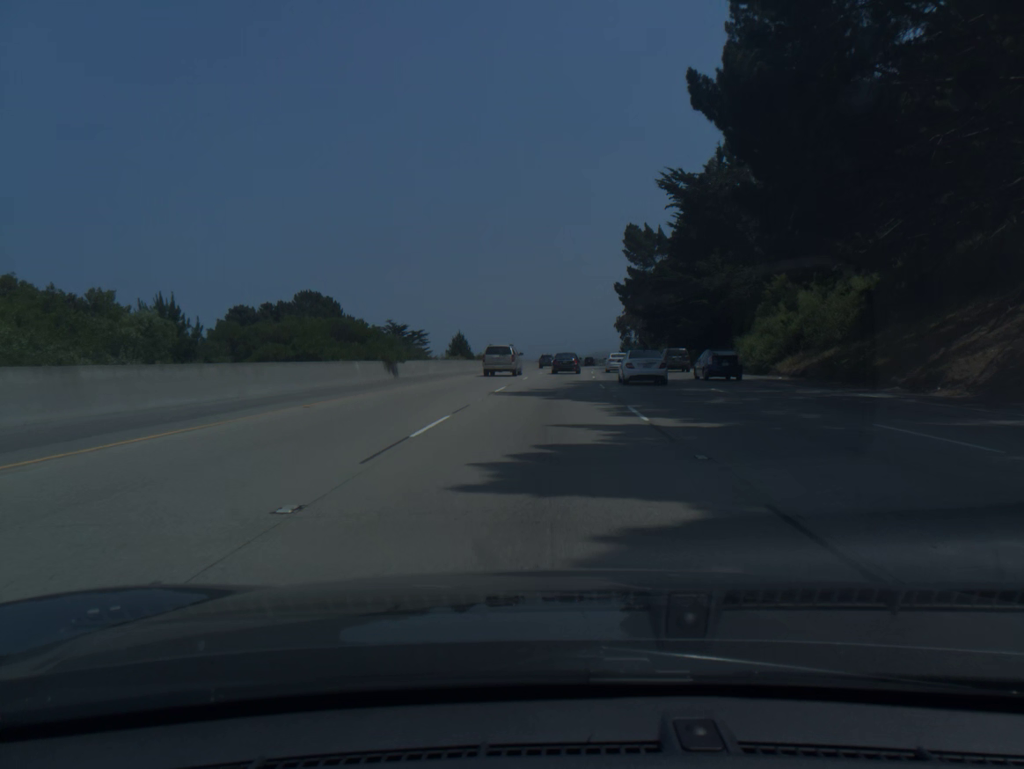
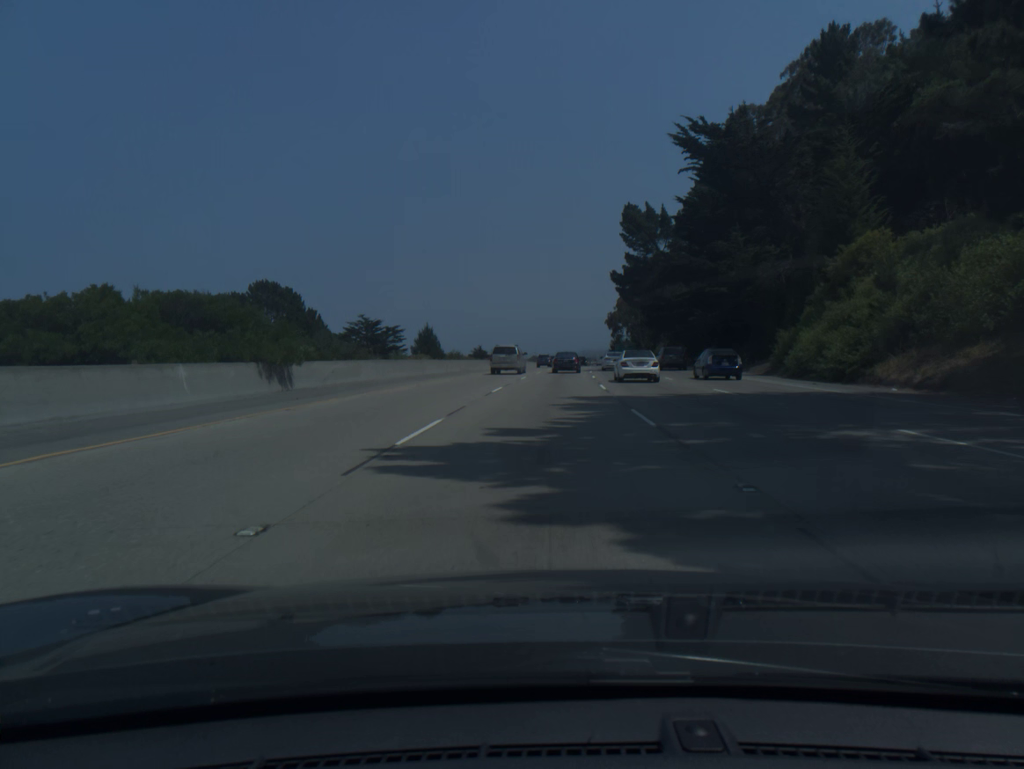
(+0.1, +15.7) m; +1°
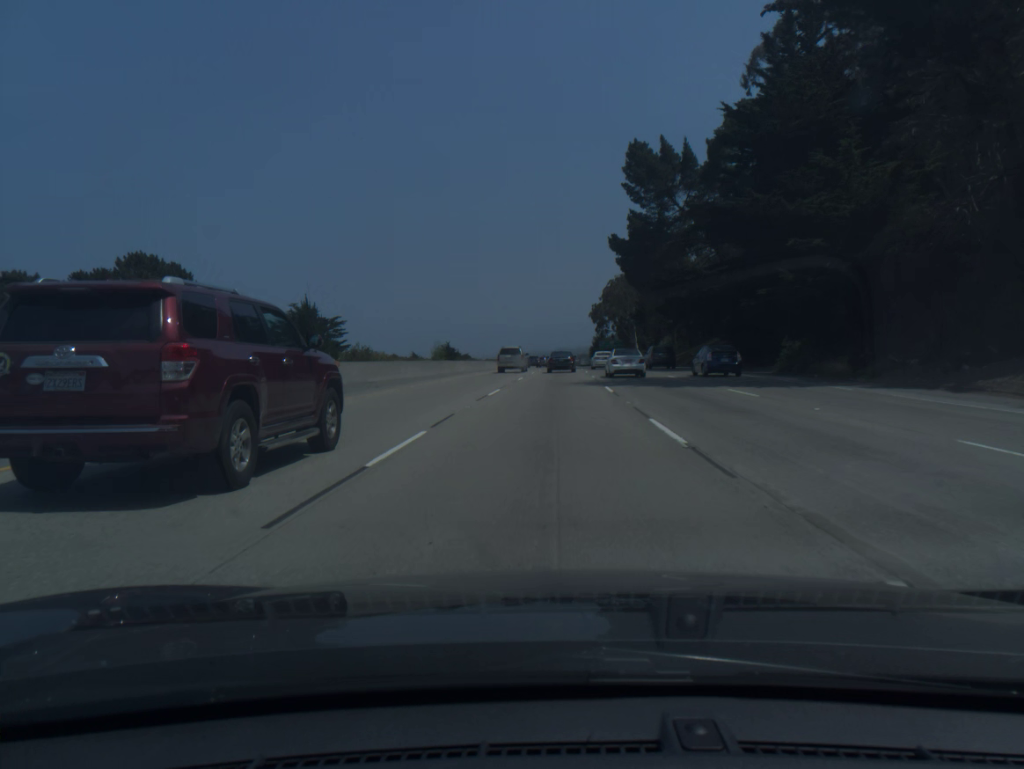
(+0.4, +31.2) m; +2°
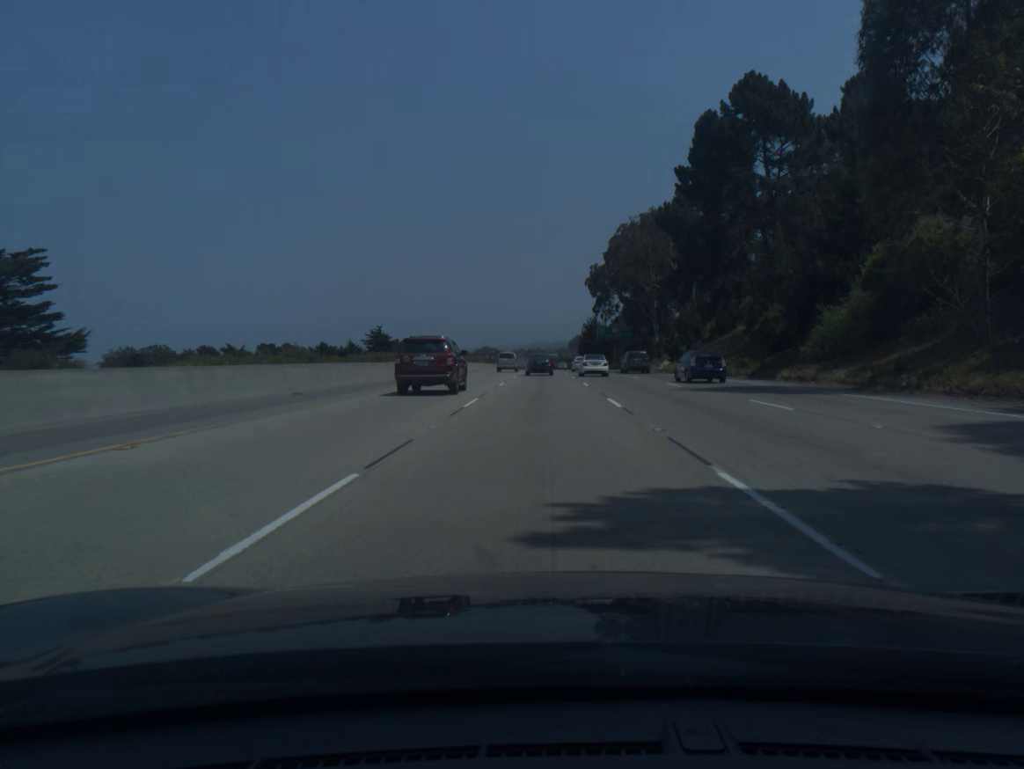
(+1.6, +77.2) m; +1°
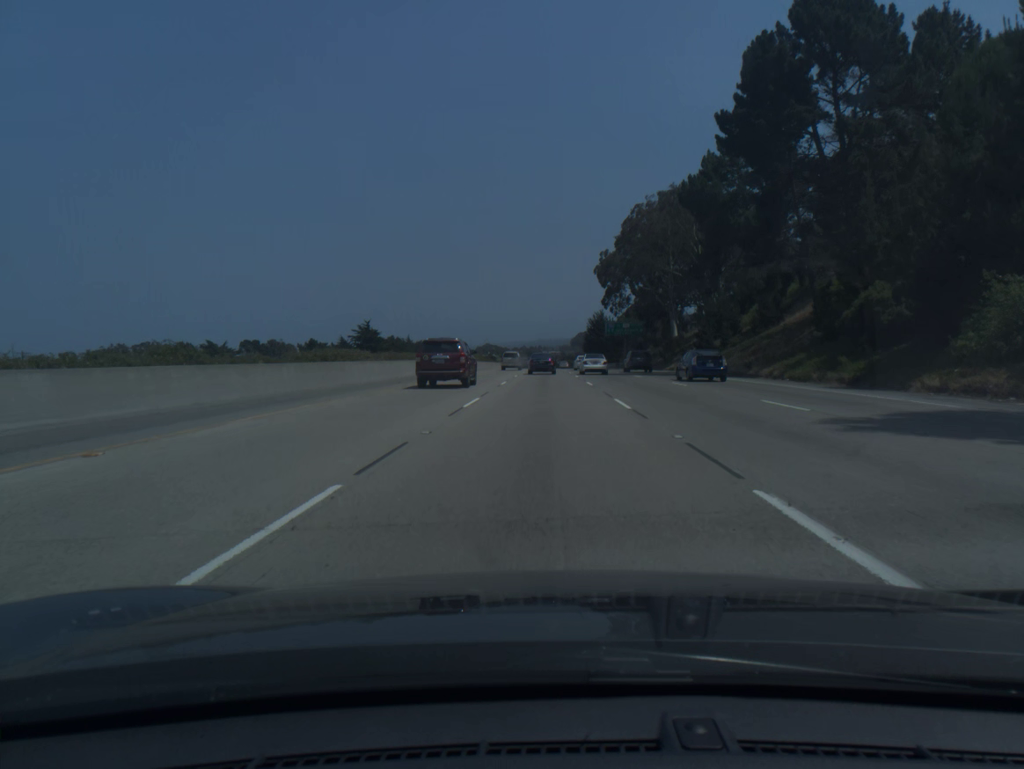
(0.0, +15.4) m; 0°
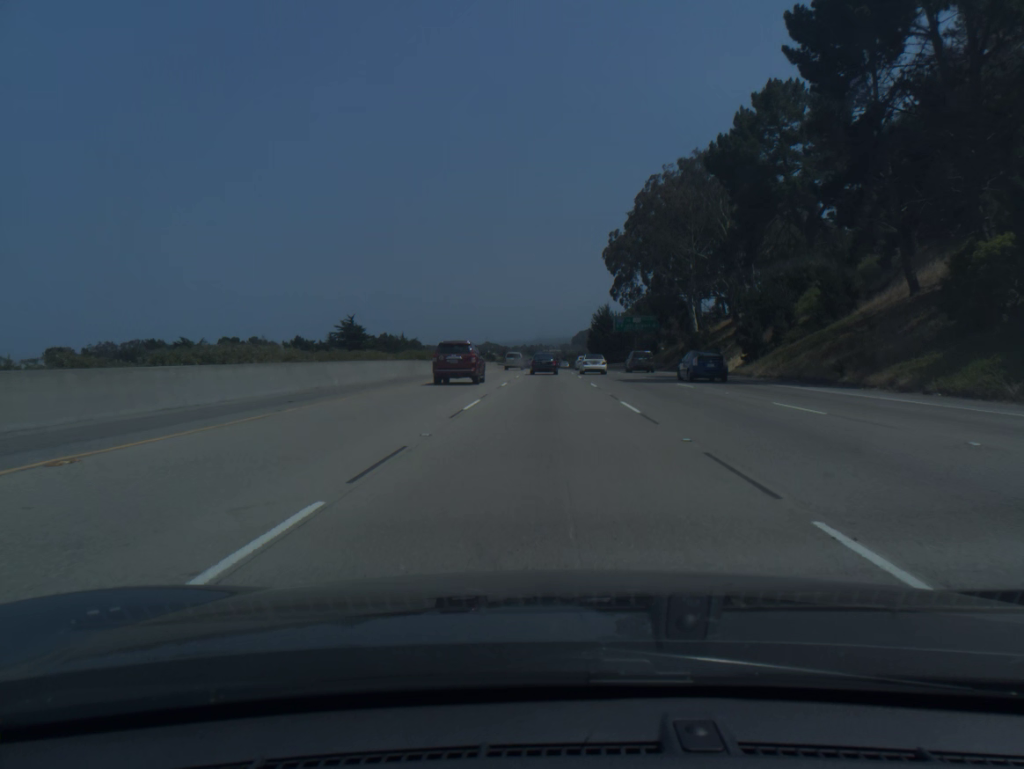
(0.0, +15.4) m; 0°
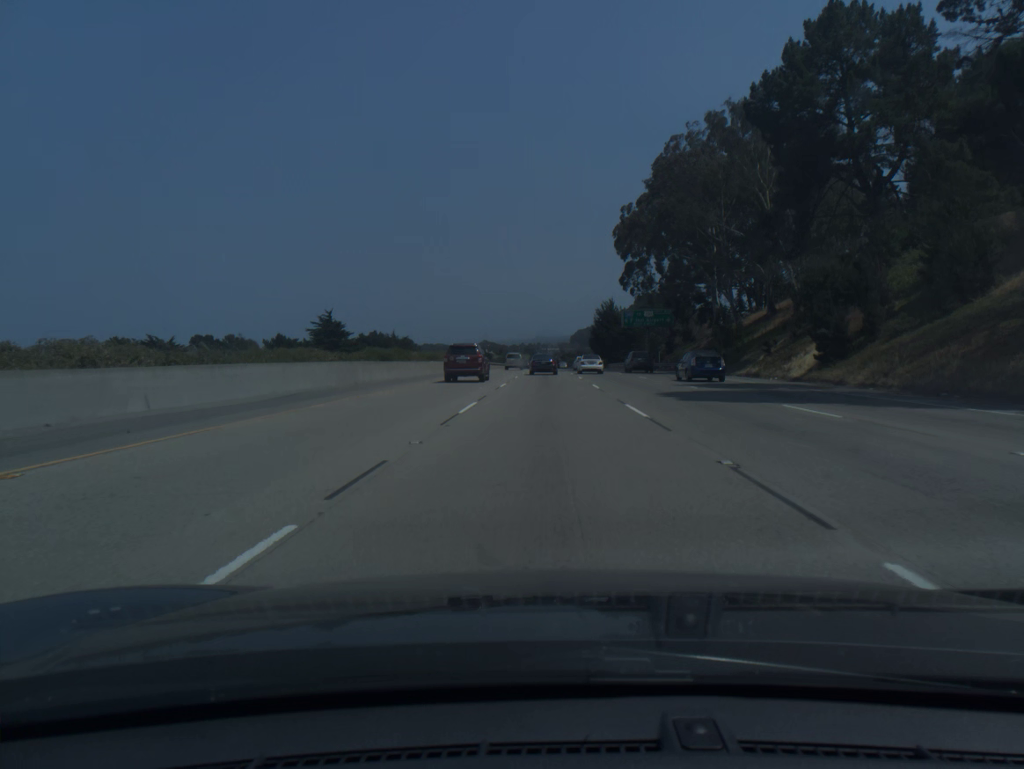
(0.0, +15.4) m; 0°
